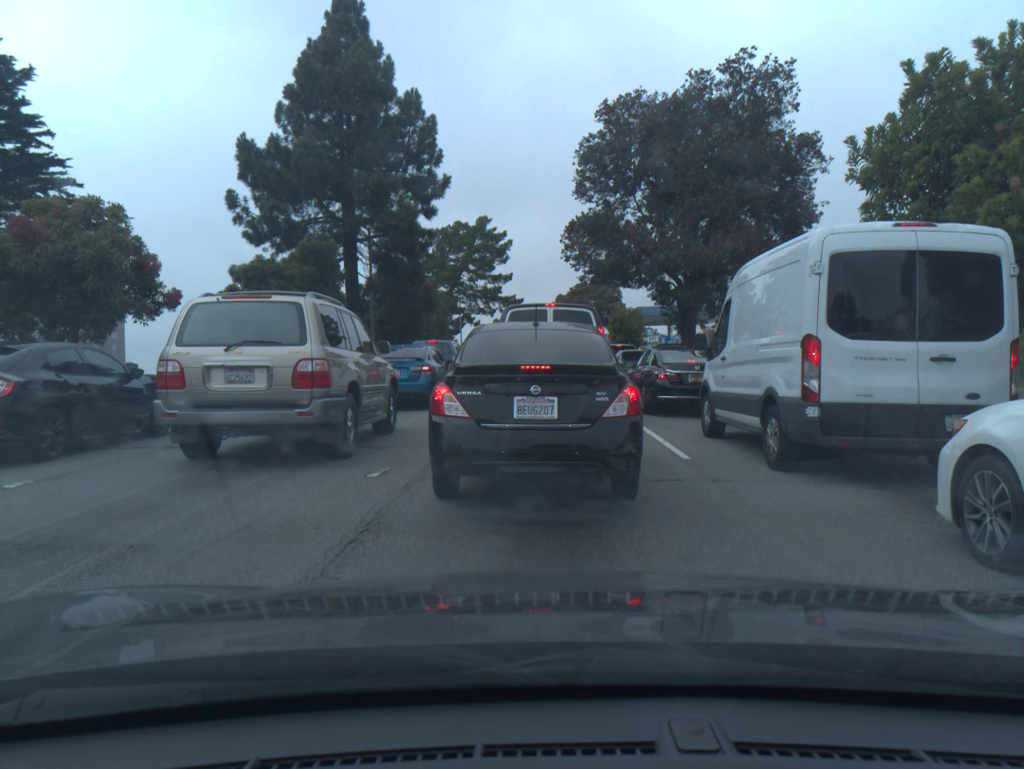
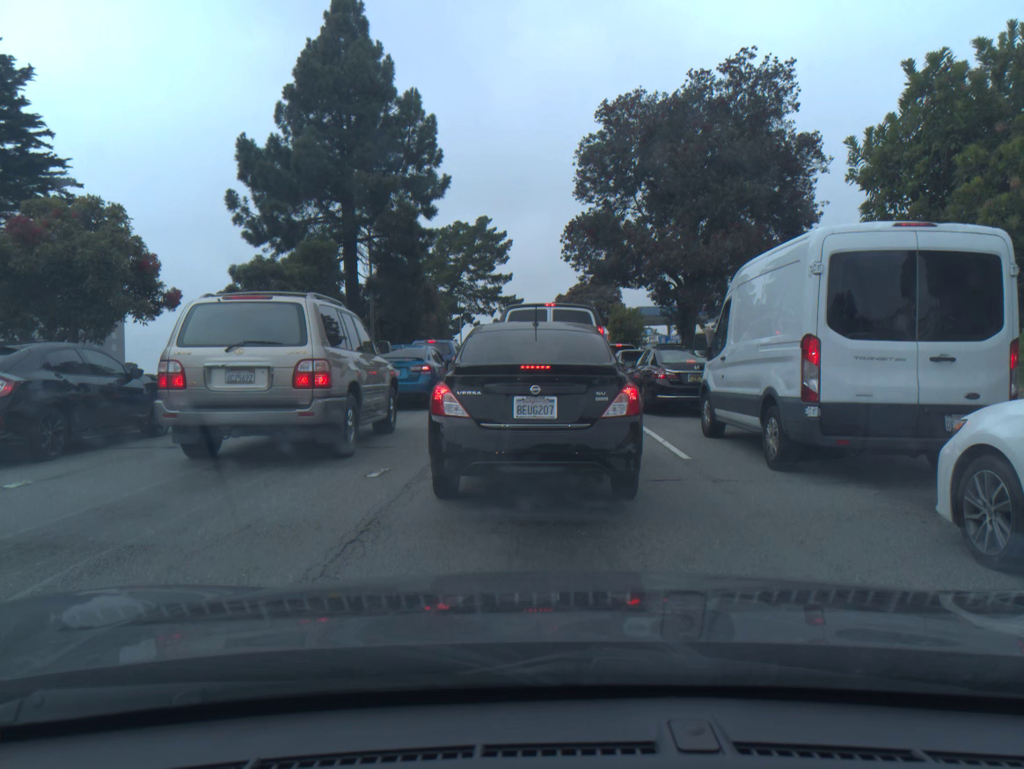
(0.0, 0.0) m; 0°
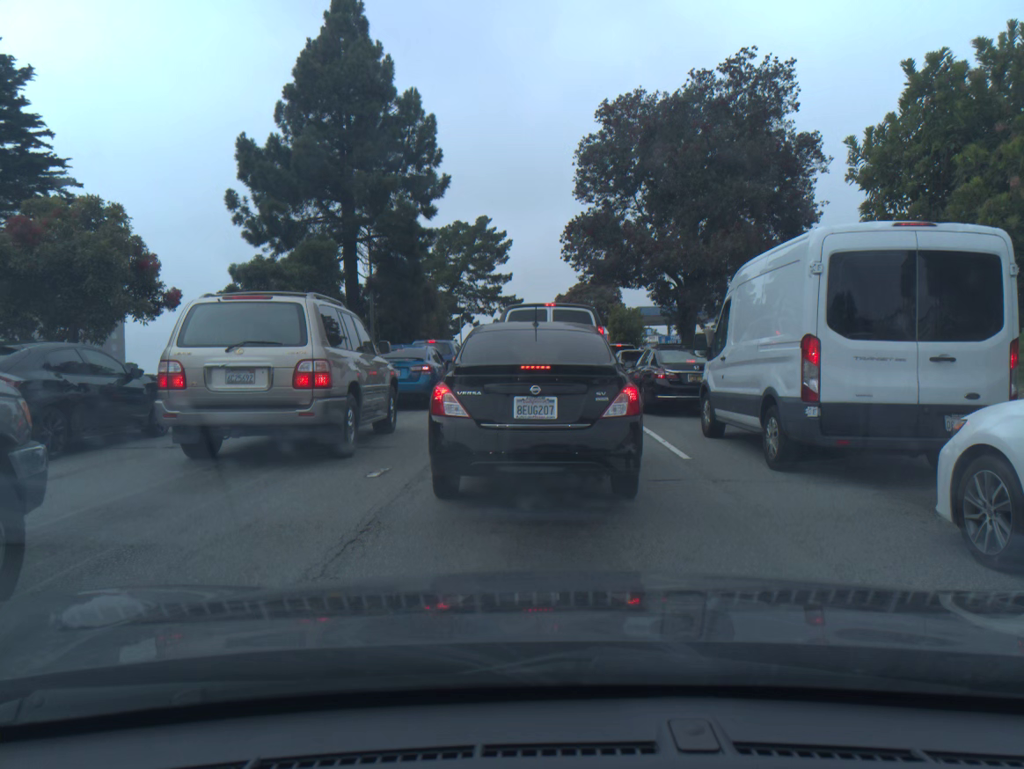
(0.0, 0.0) m; 0°
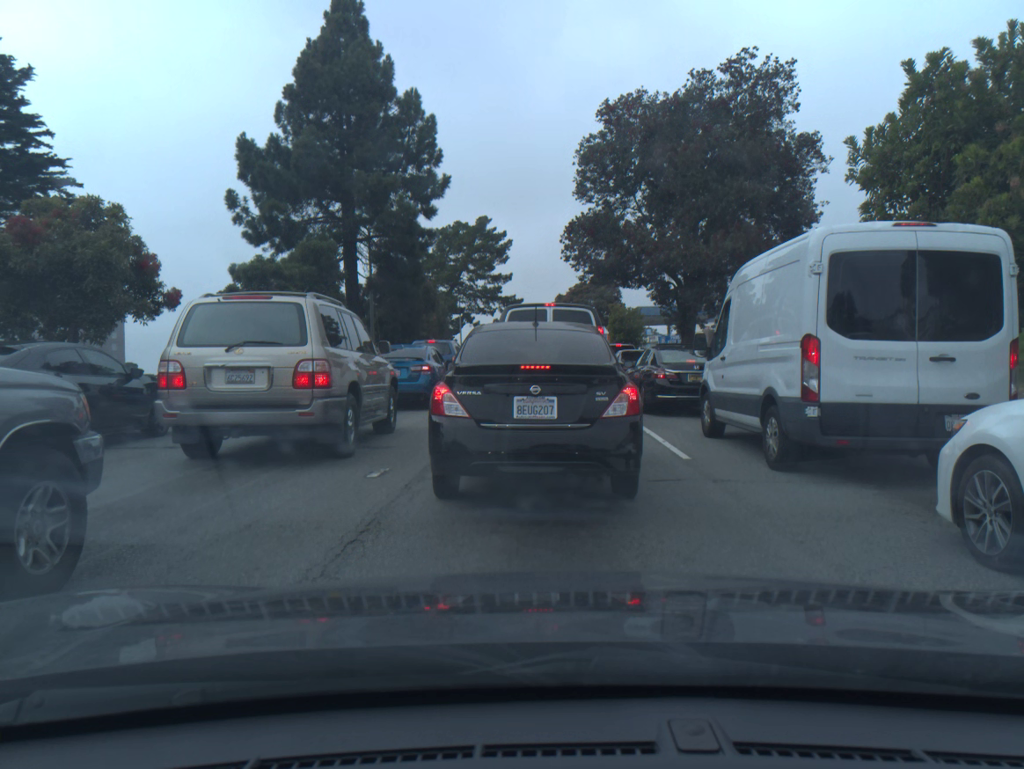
(0.0, 0.0) m; 0°
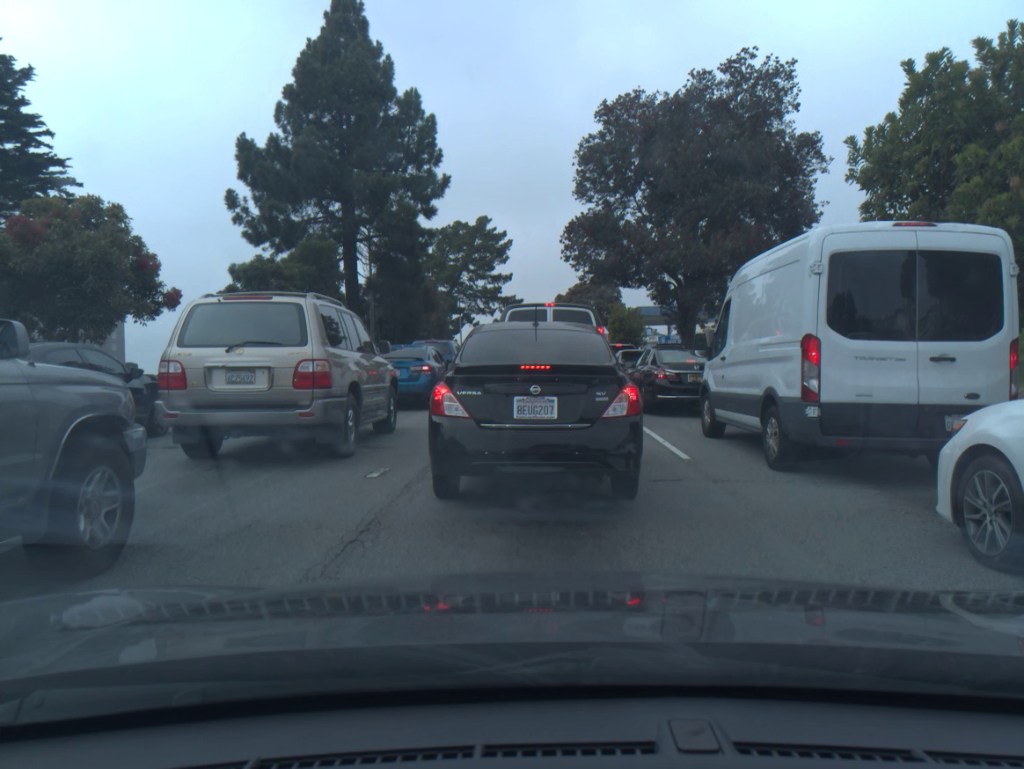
(0.0, 0.0) m; 0°
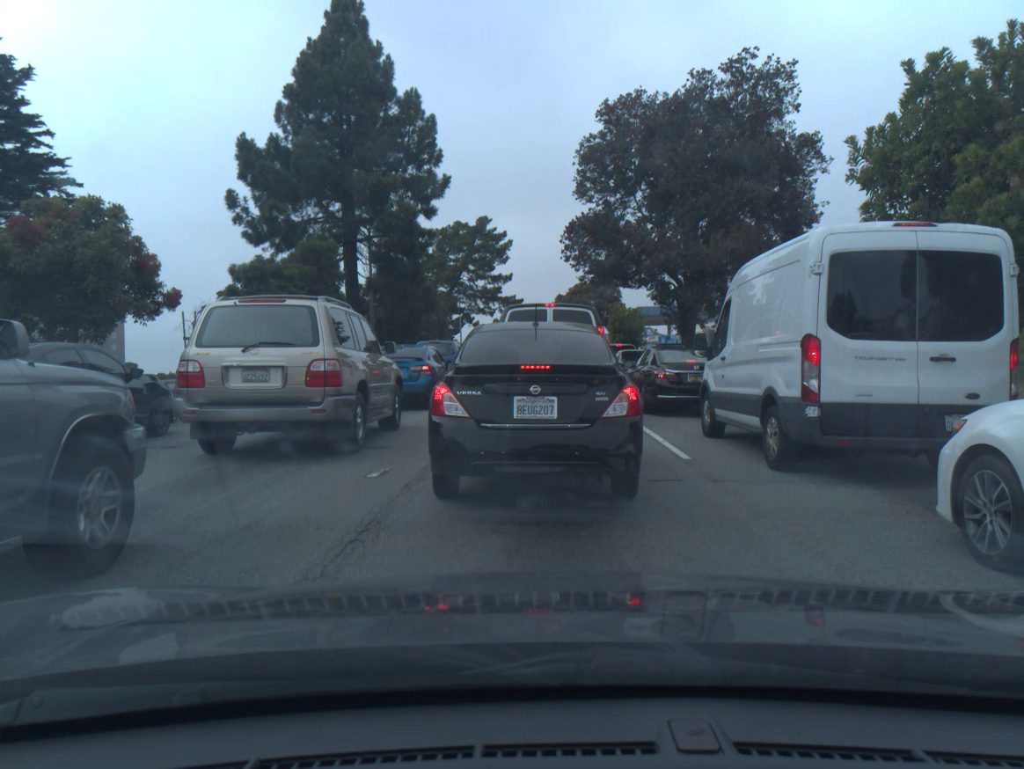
(0.0, 0.0) m; 0°
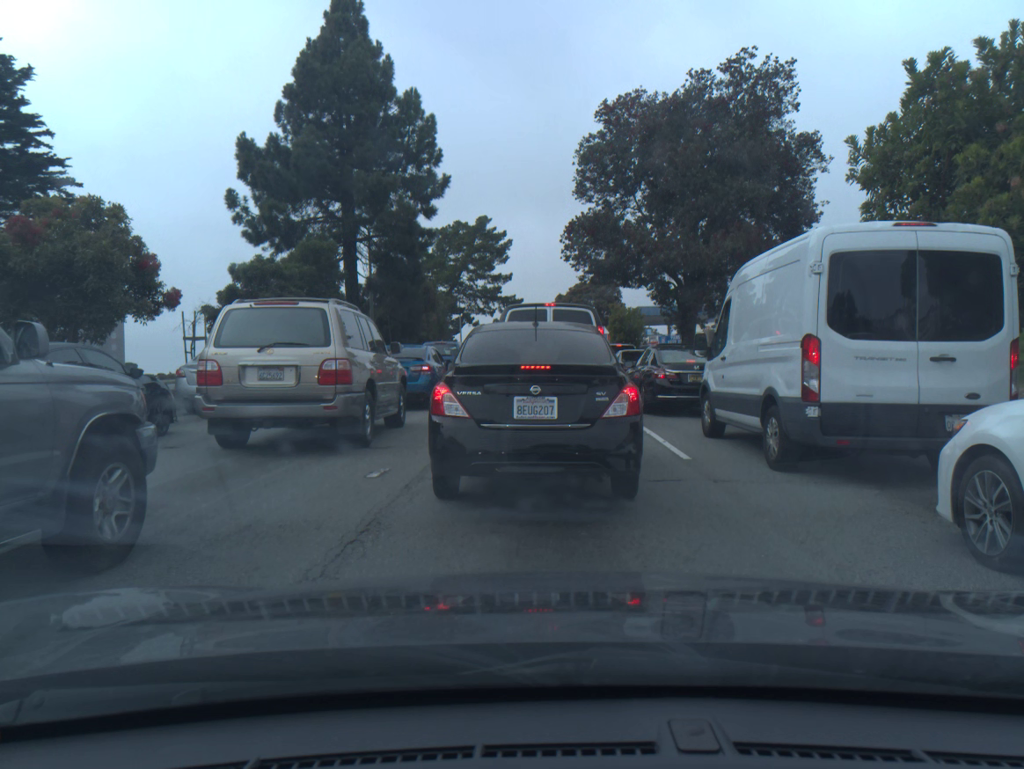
(-0.1, +0.1) m; 0°
